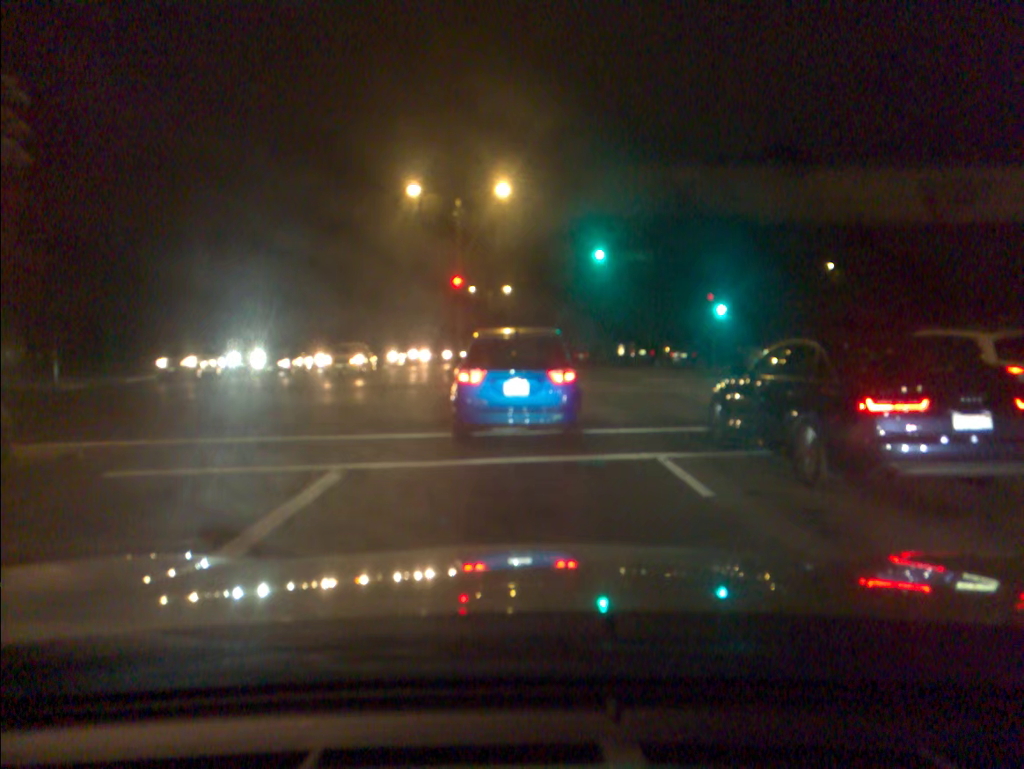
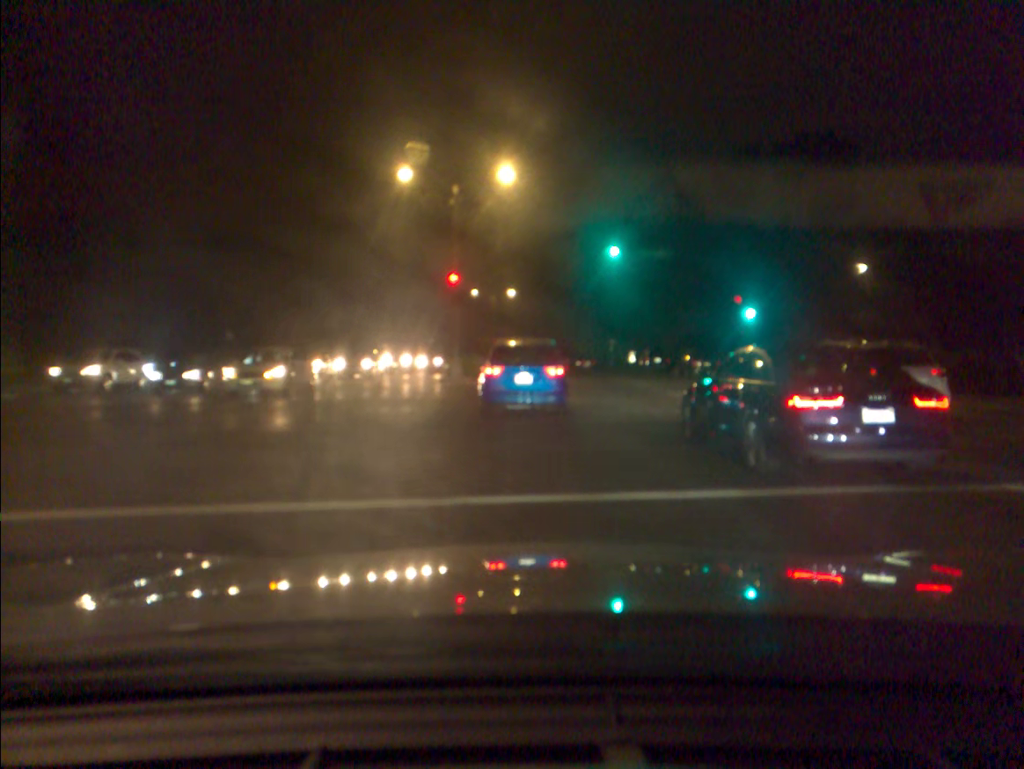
(0.0, +4.6) m; -1°
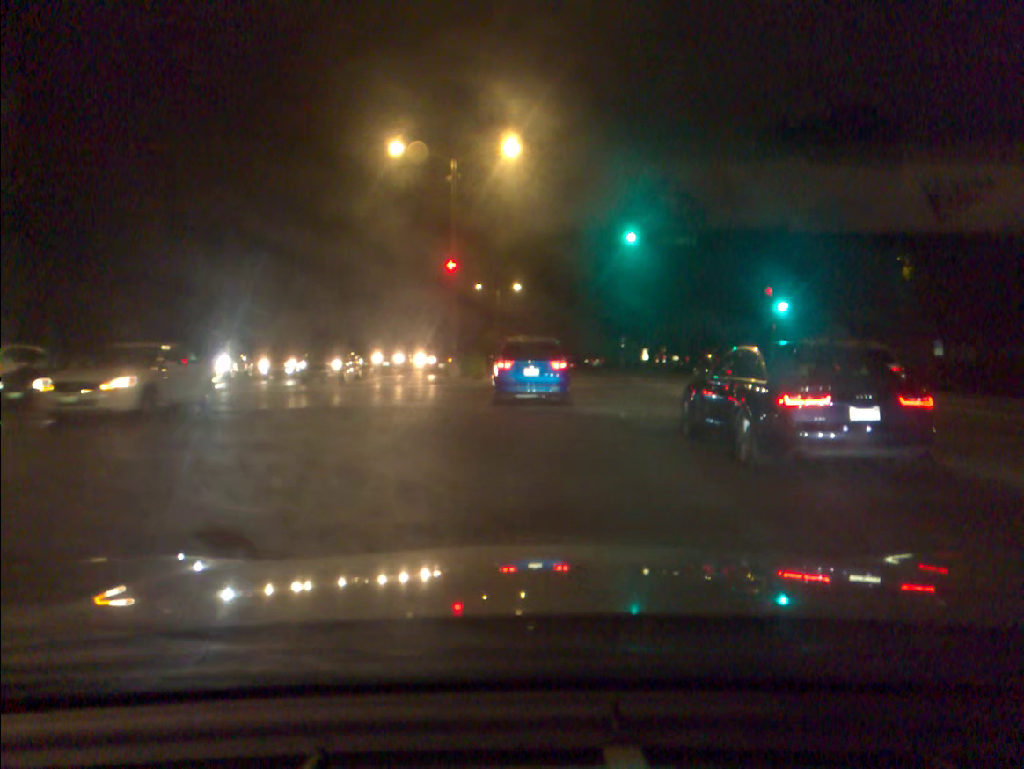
(0.0, +3.6) m; 0°
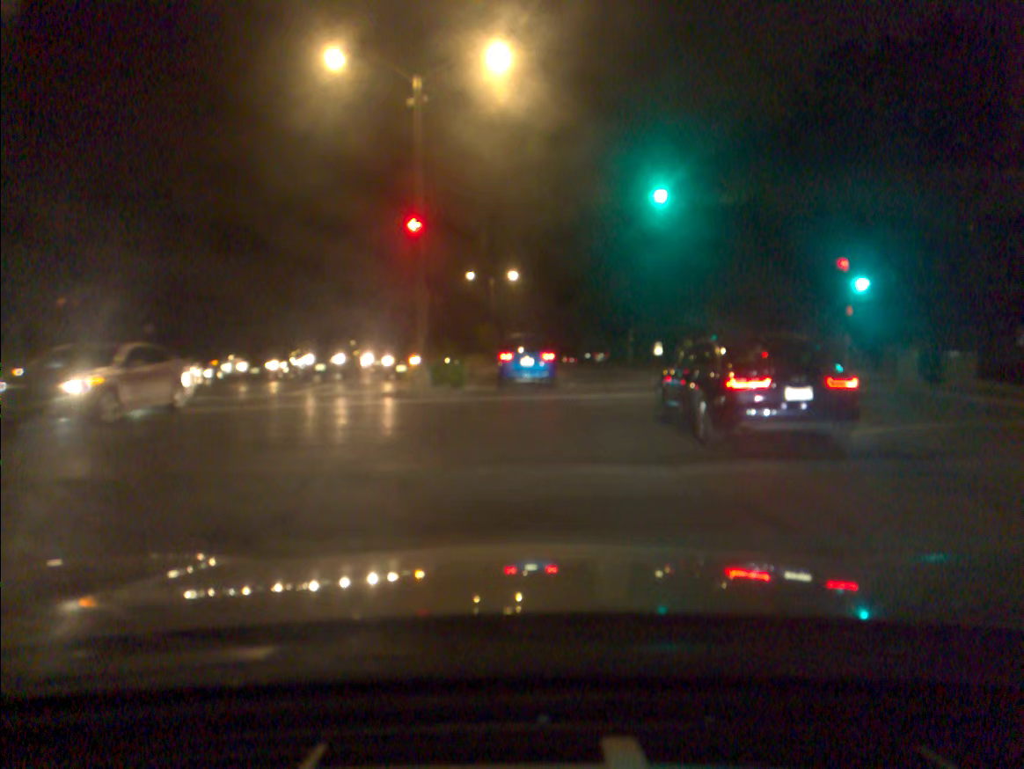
(+0.1, +9.0) m; 0°
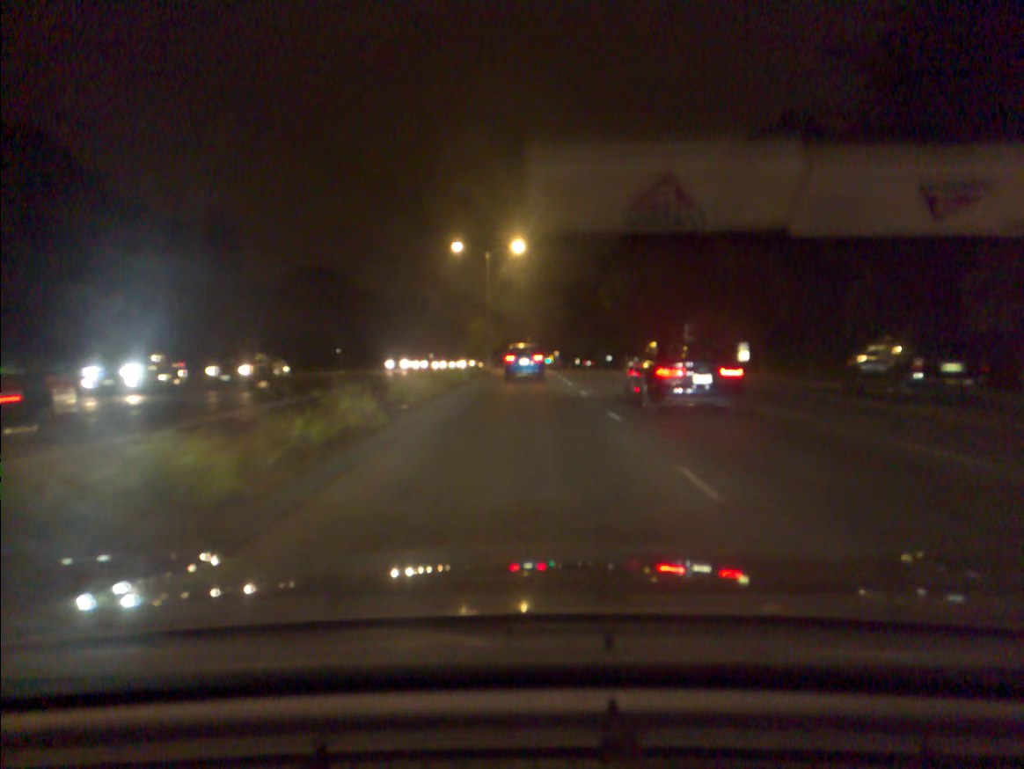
(-0.2, +23.4) m; -1°
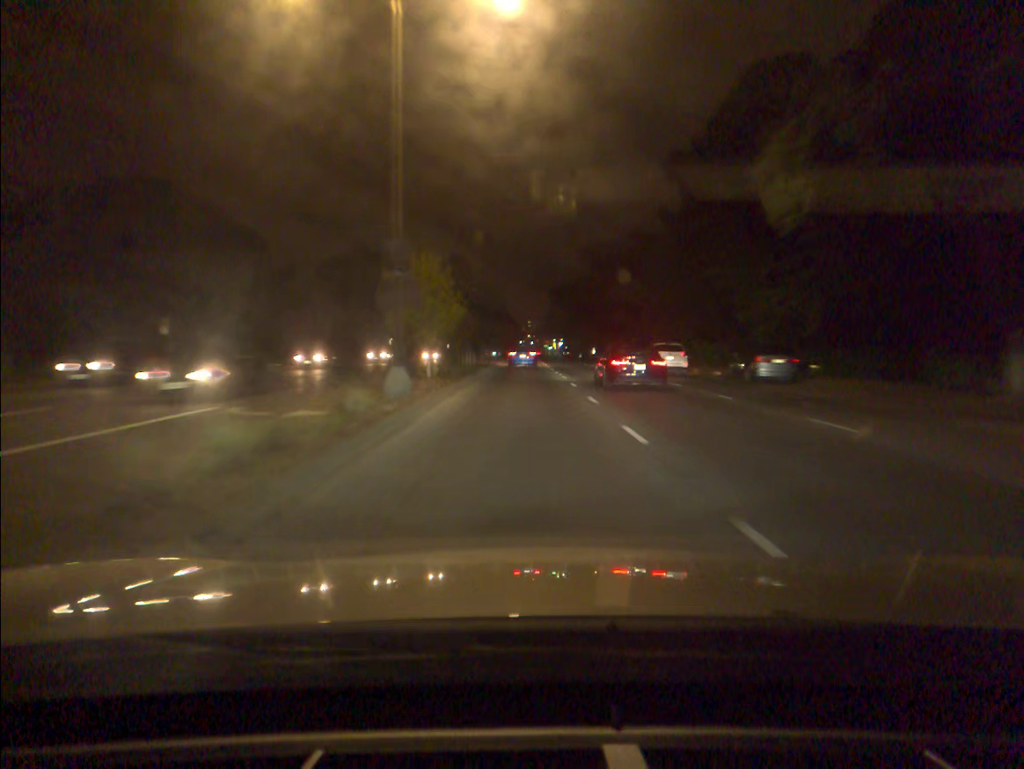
(0.0, +39.3) m; 0°
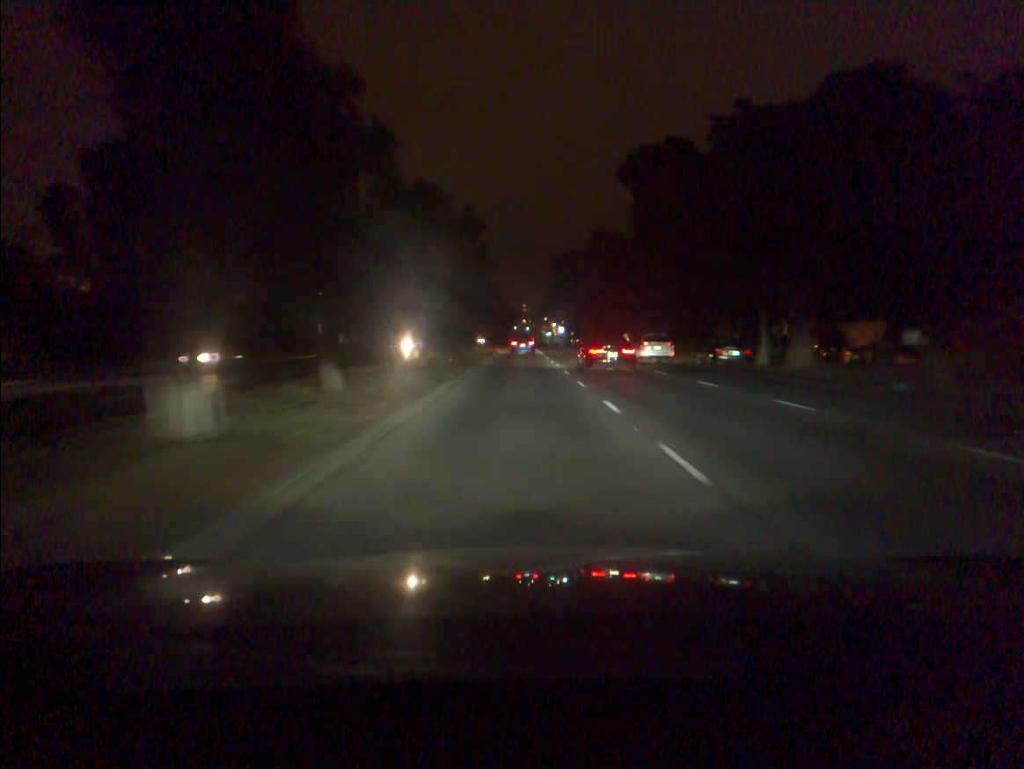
(+0.2, +48.0) m; 0°
